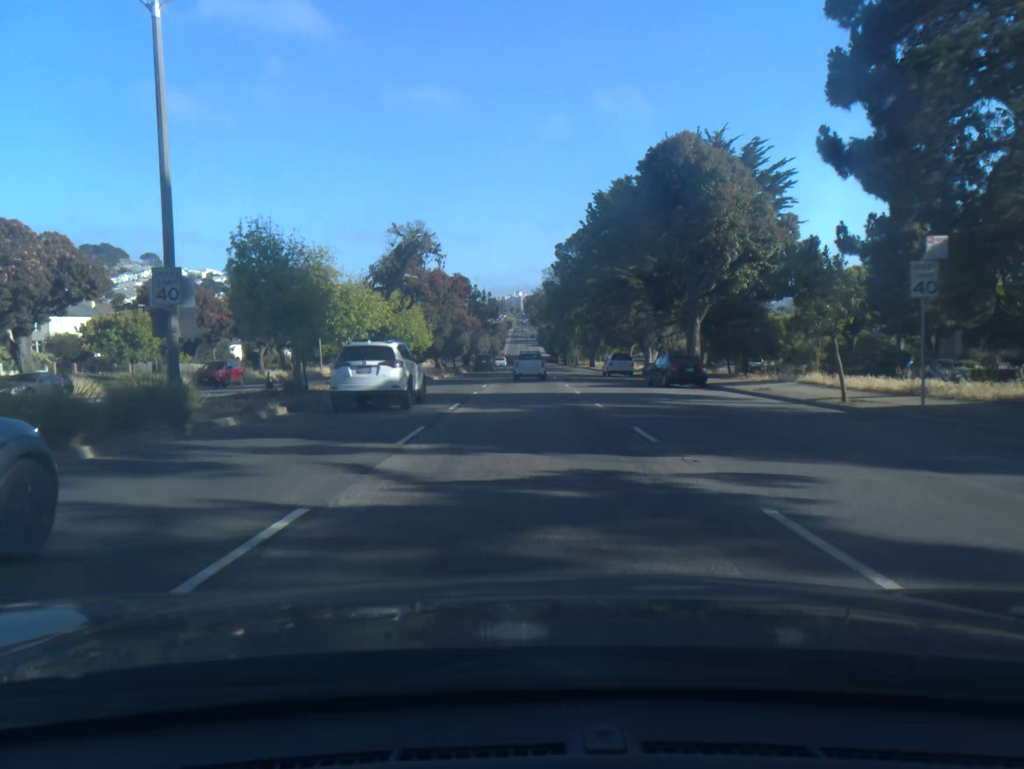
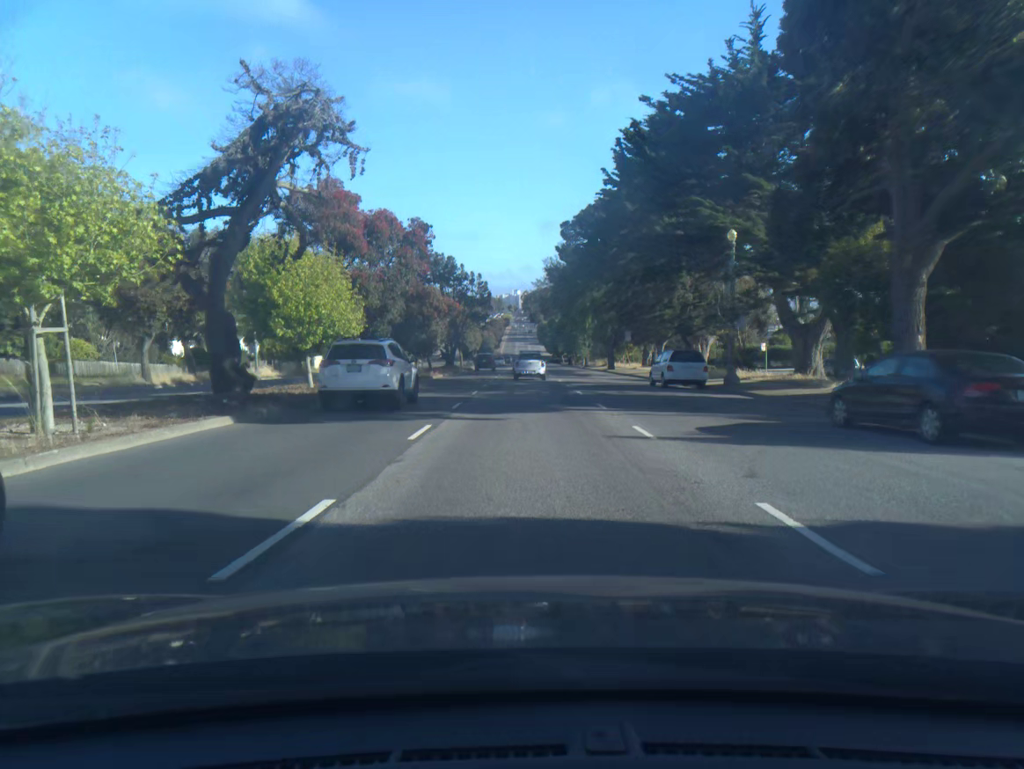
(+0.1, +21.7) m; 0°
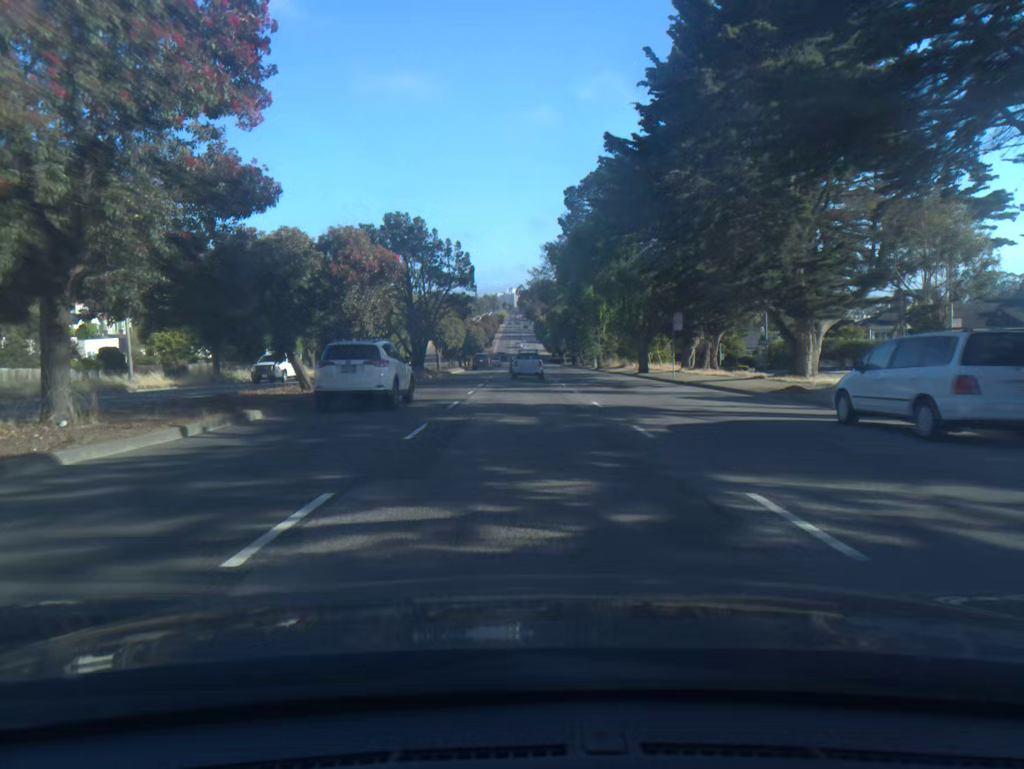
(0.0, +21.9) m; 0°
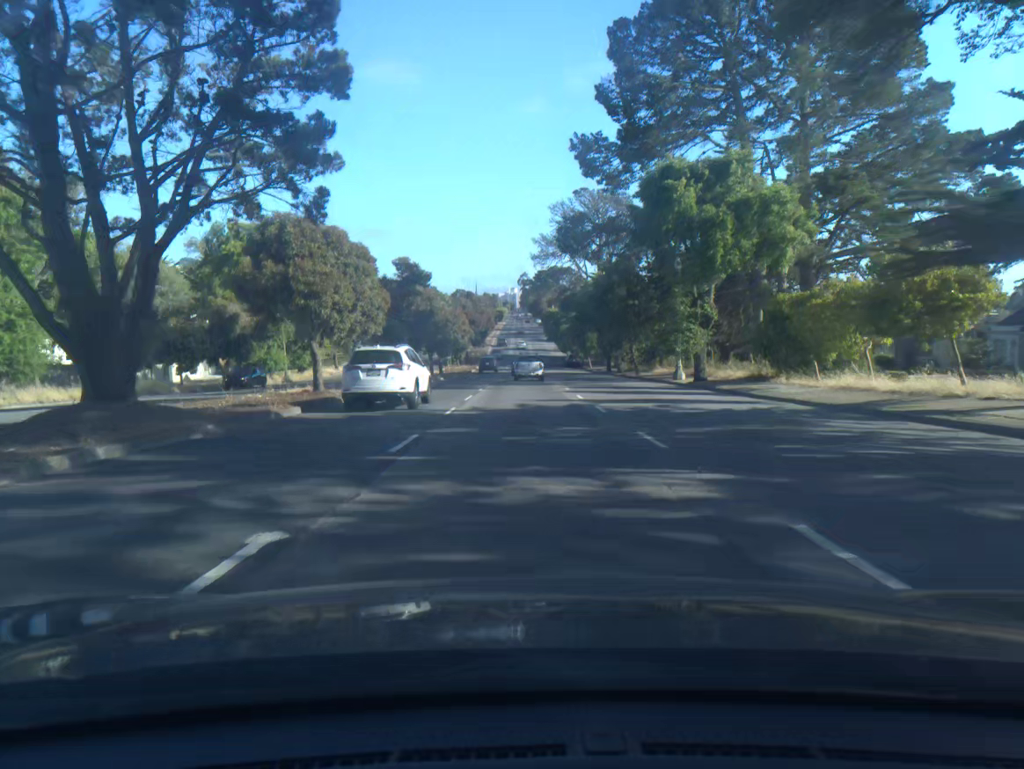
(0.0, +44.9) m; 0°
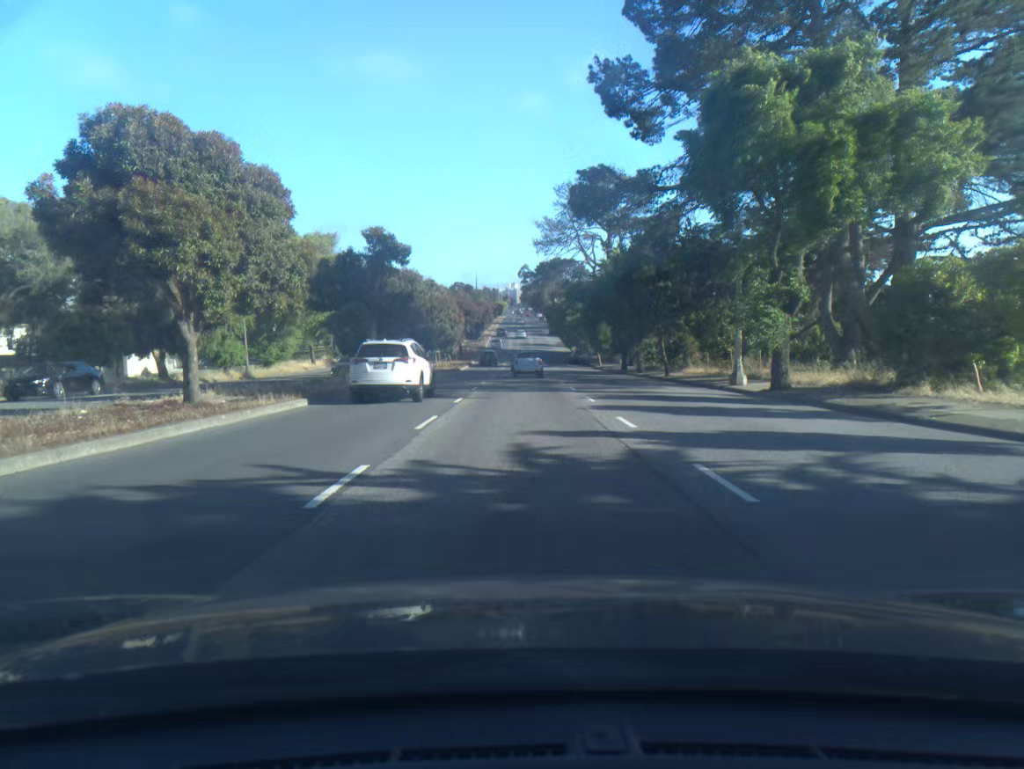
(0.0, +11.5) m; 0°
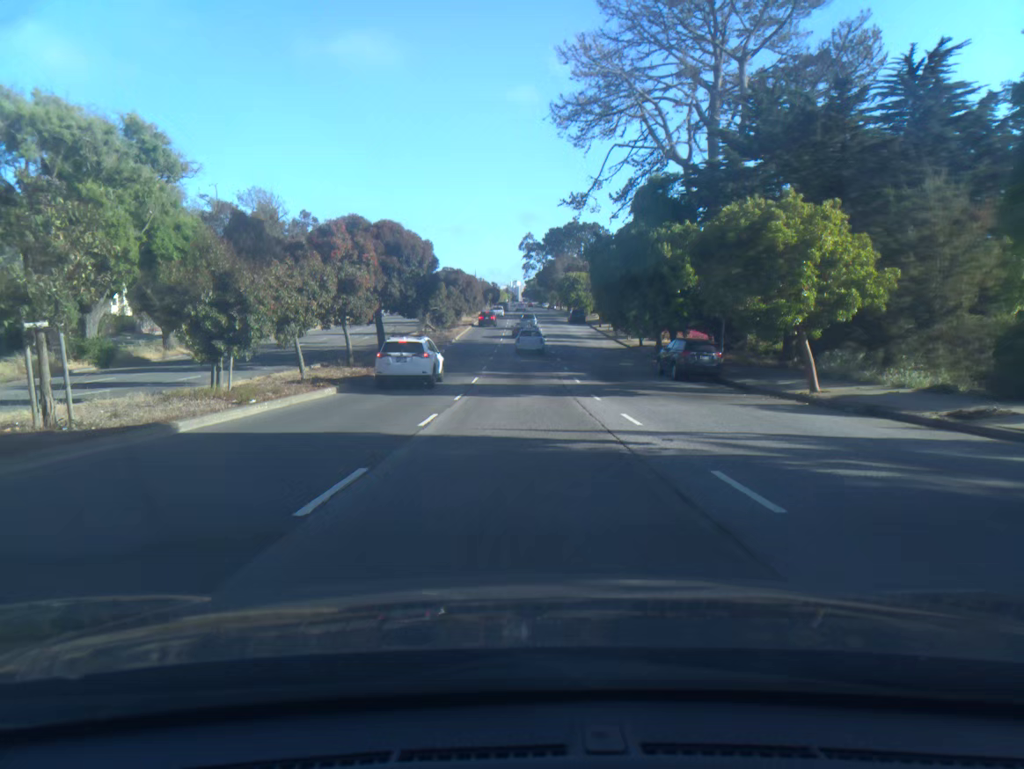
(0.0, +58.6) m; 0°
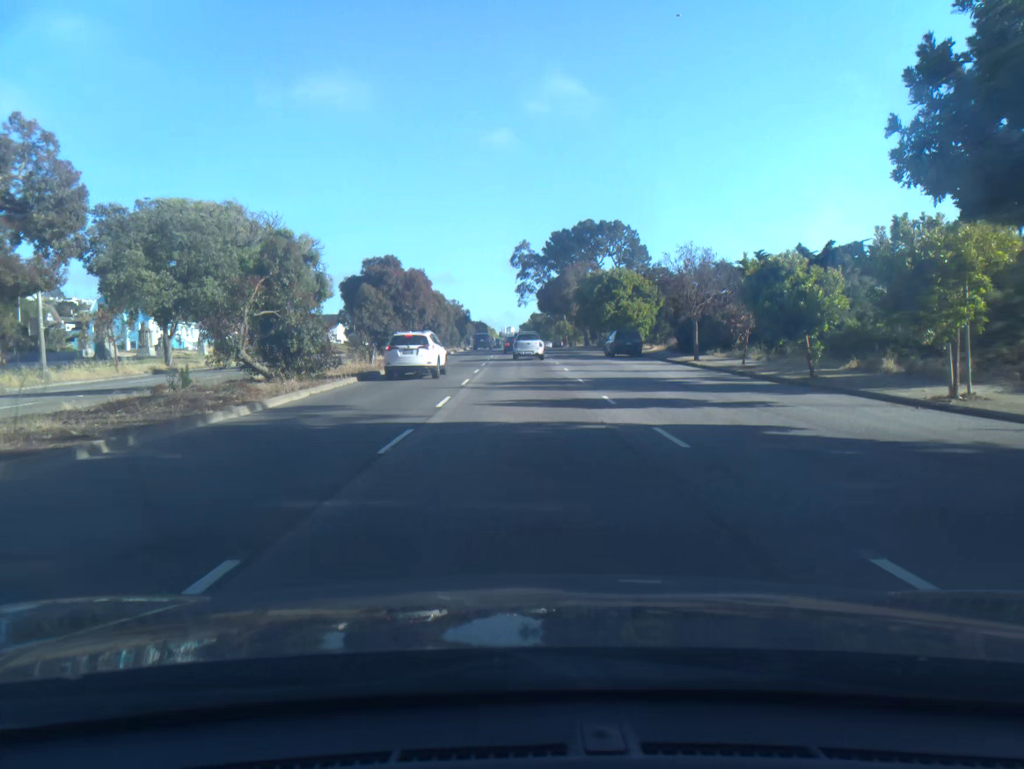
(+0.1, +47.2) m; 0°
